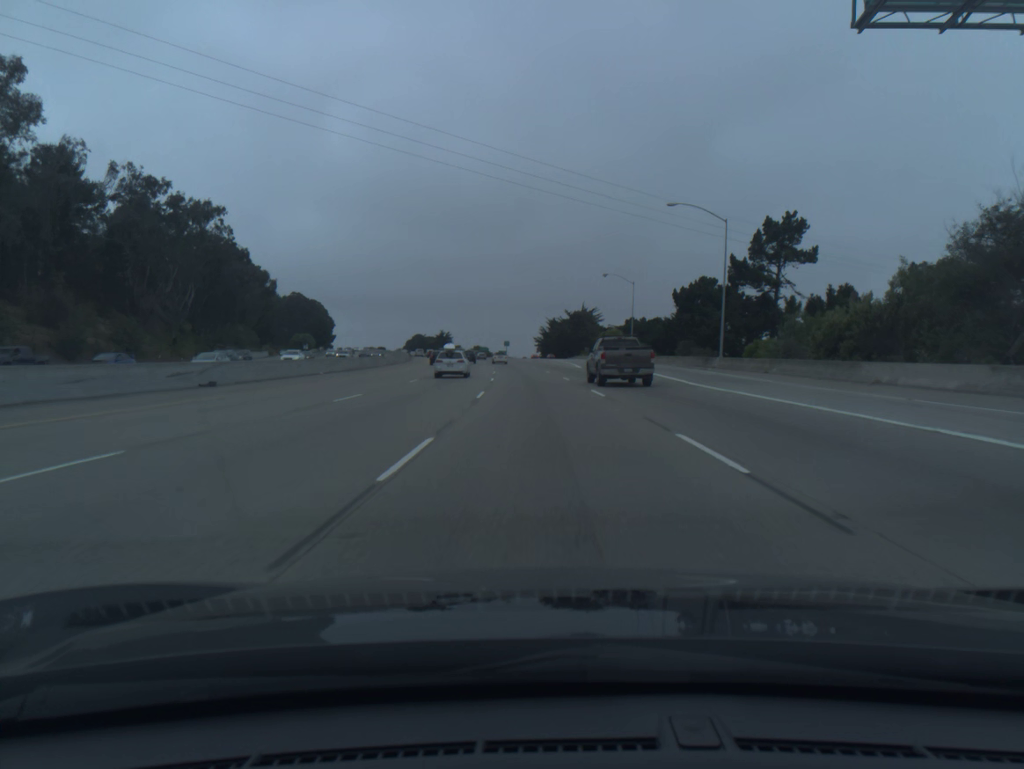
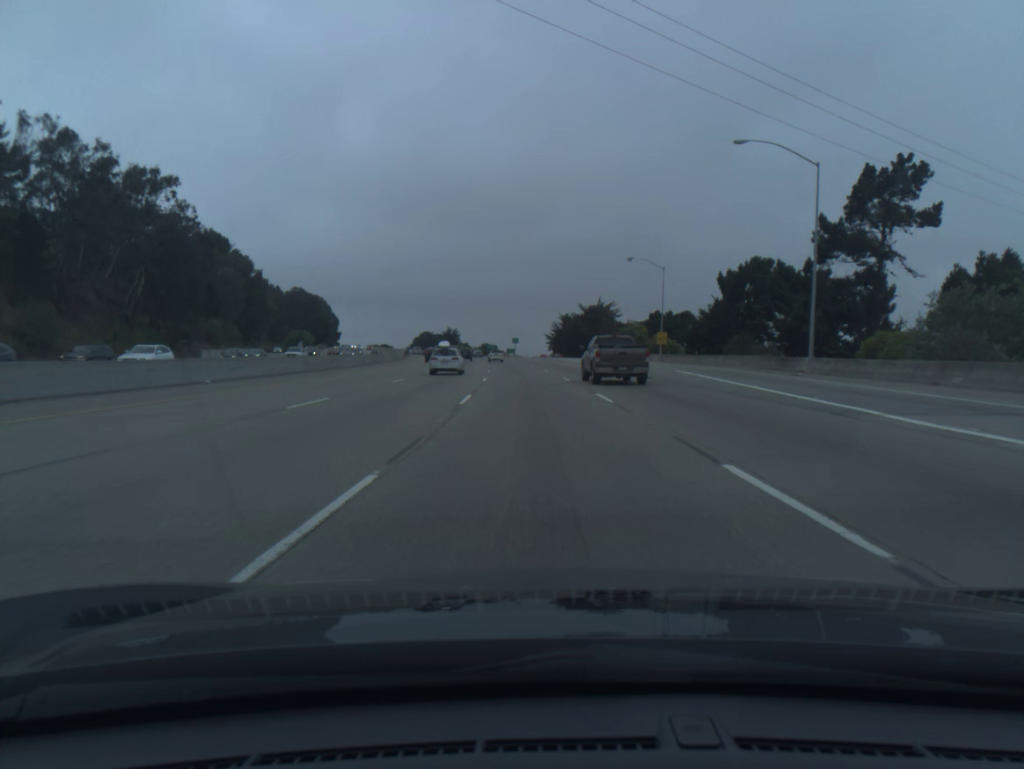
(-0.1, +18.0) m; -1°
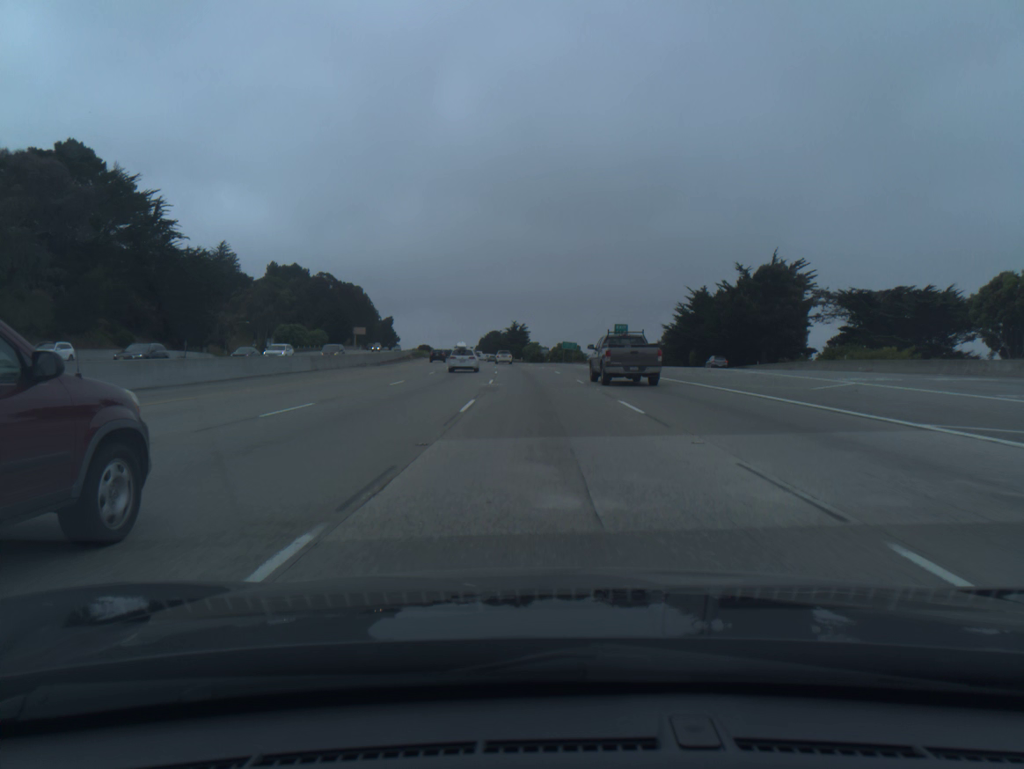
(-5.1, +90.4) m; -6°
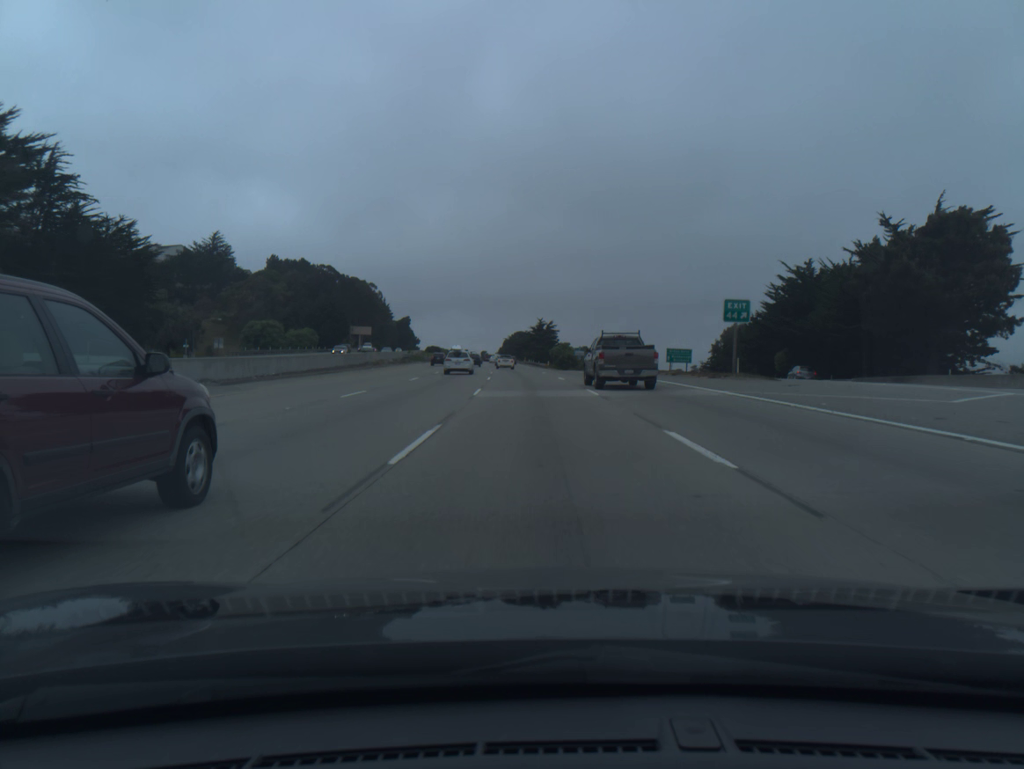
(-0.6, +36.4) m; -2°
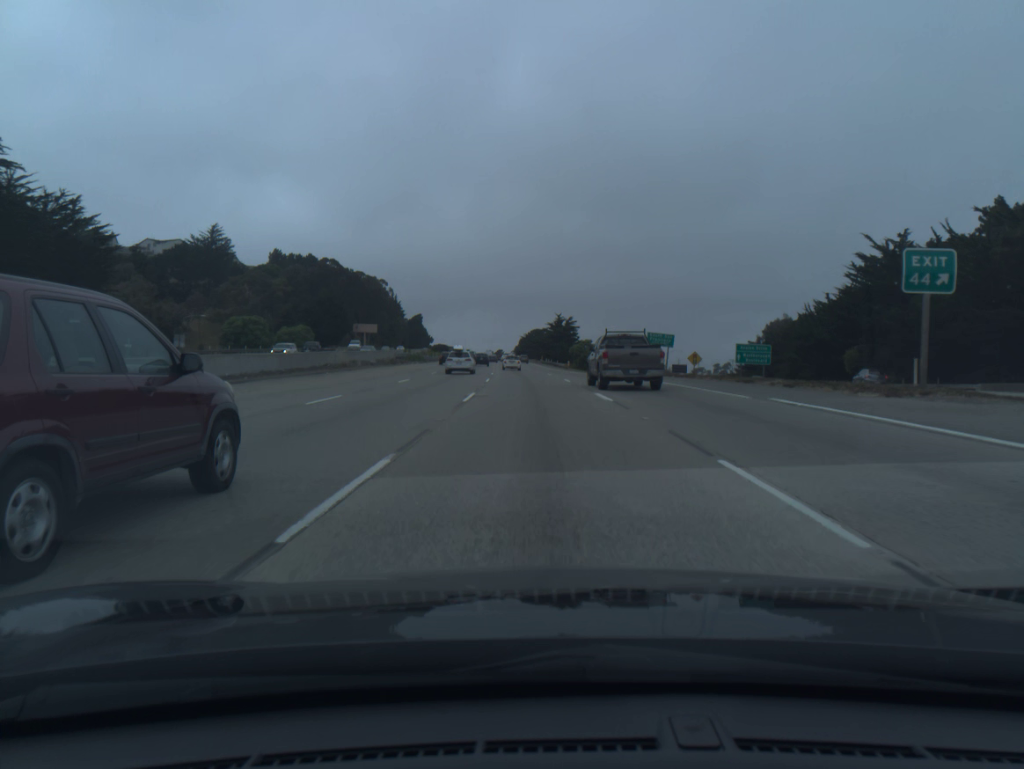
(-0.2, +18.2) m; -1°
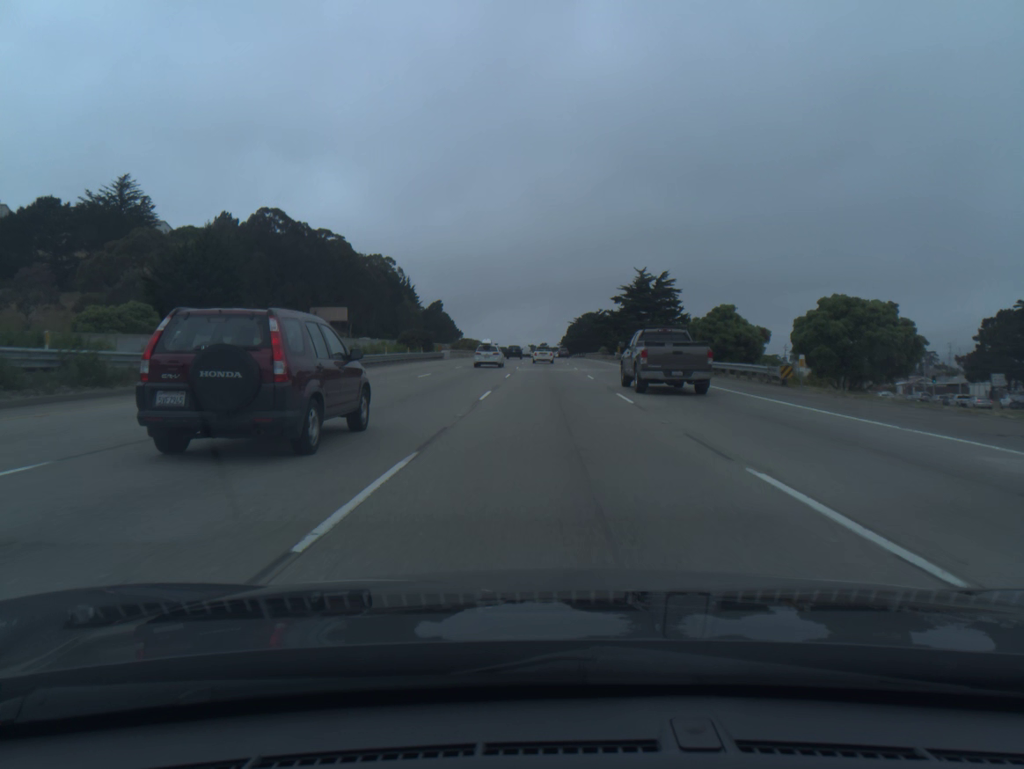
(-3.8, +88.0) m; -3°
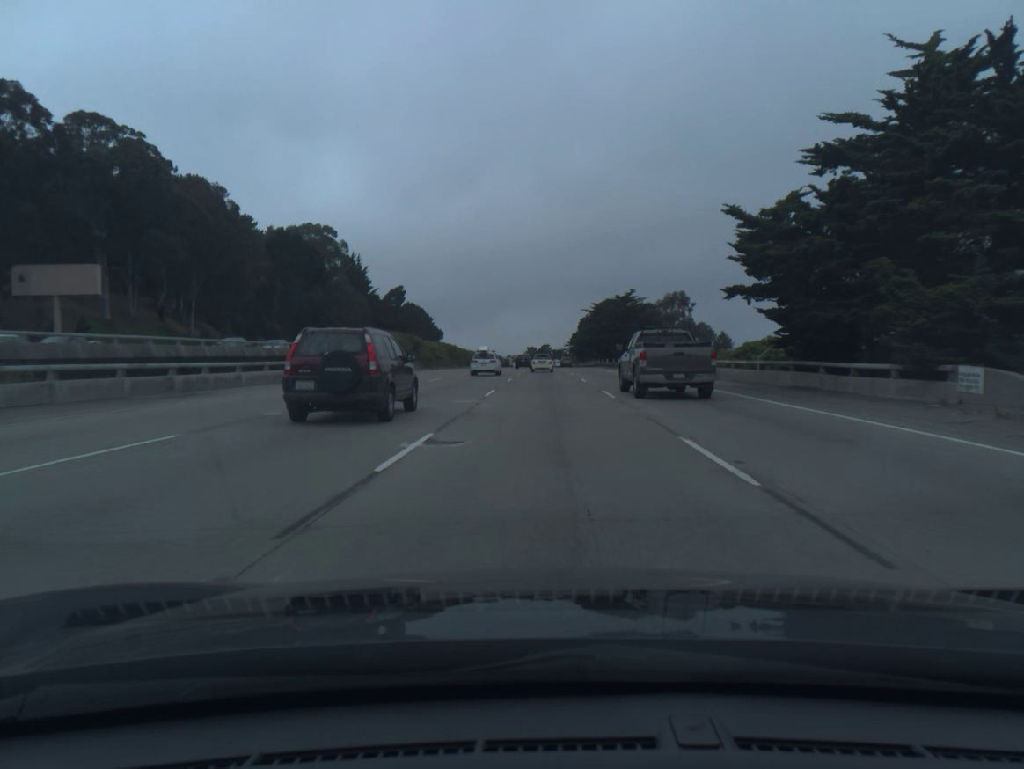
(+0.1, +84.2) m; 0°
